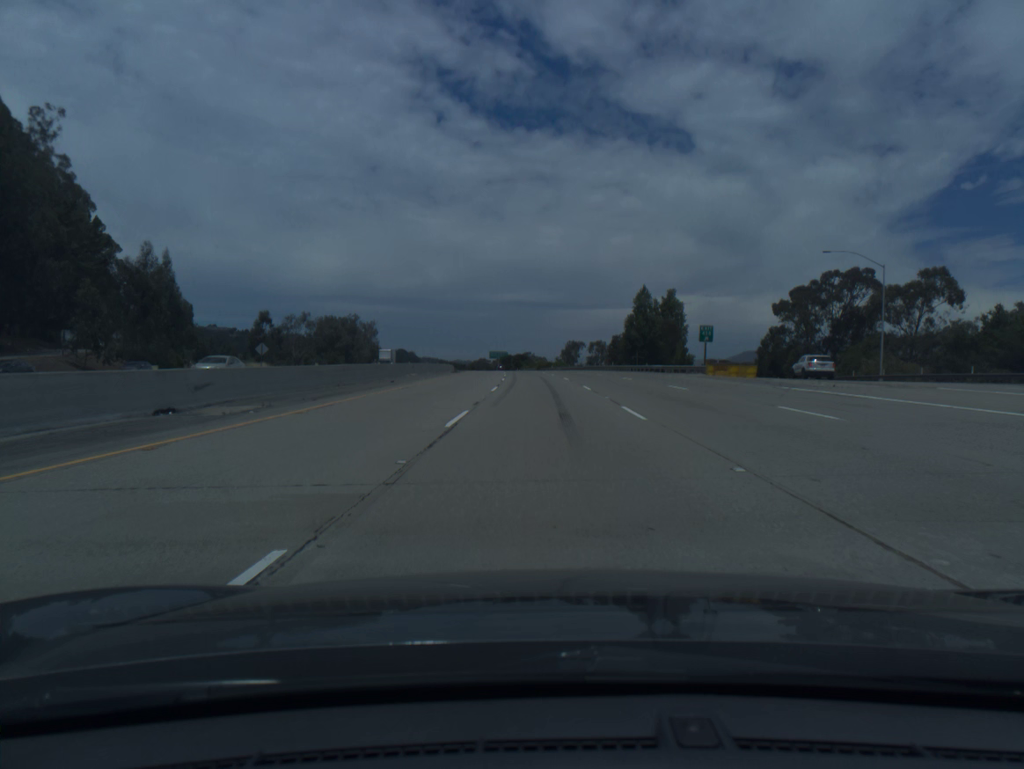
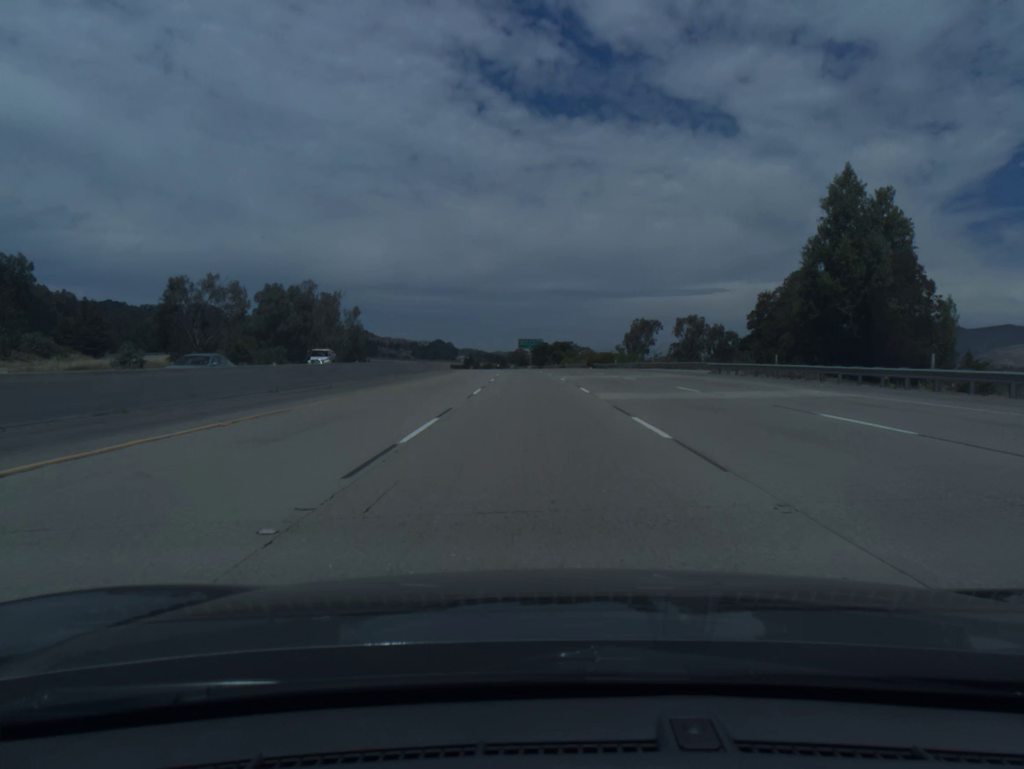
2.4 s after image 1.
(-1.5, +76.6) m; -3°
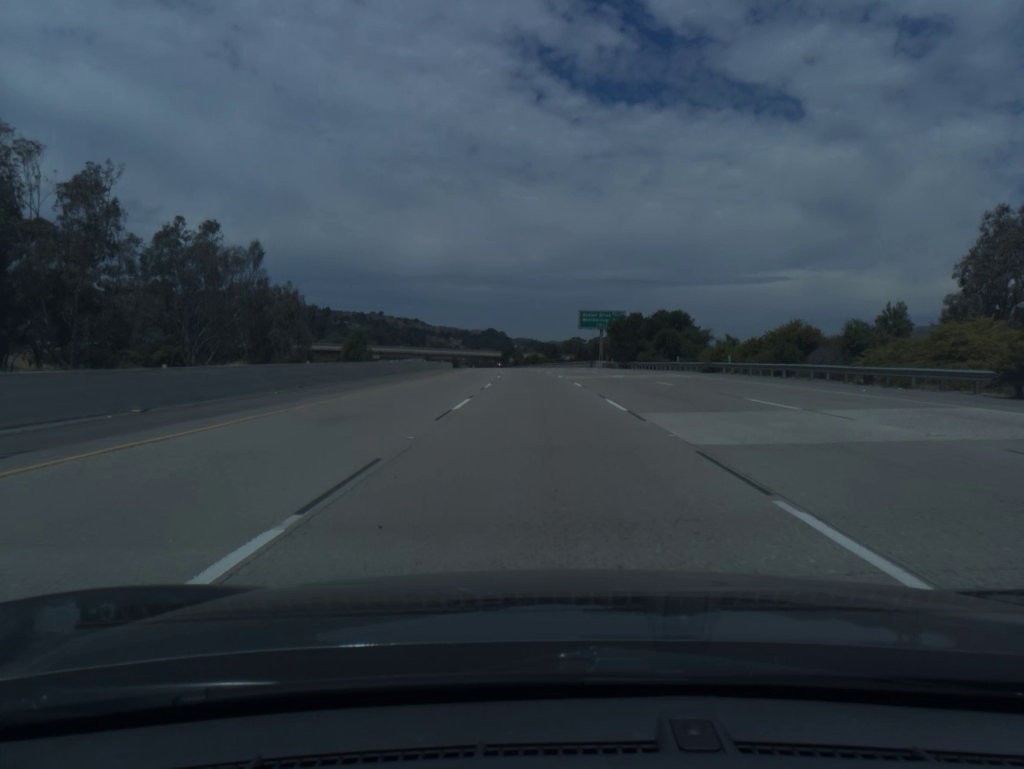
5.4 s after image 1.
(-3.6, +96.3) m; -4°
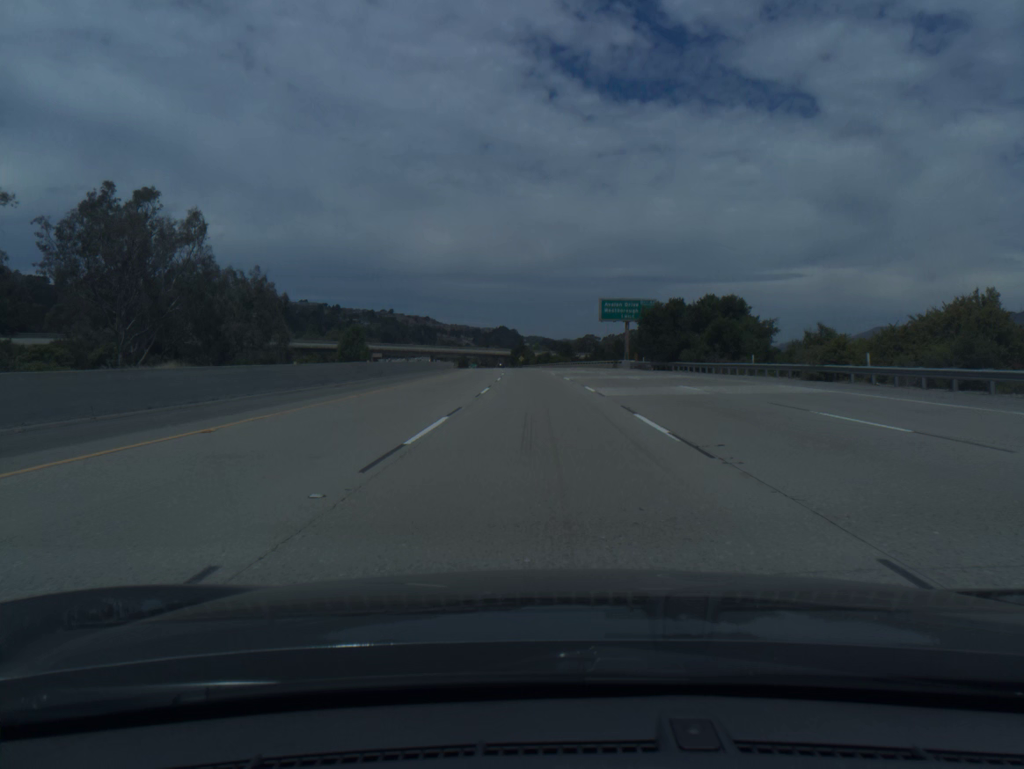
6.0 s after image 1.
(-0.1, +19.3) m; -1°
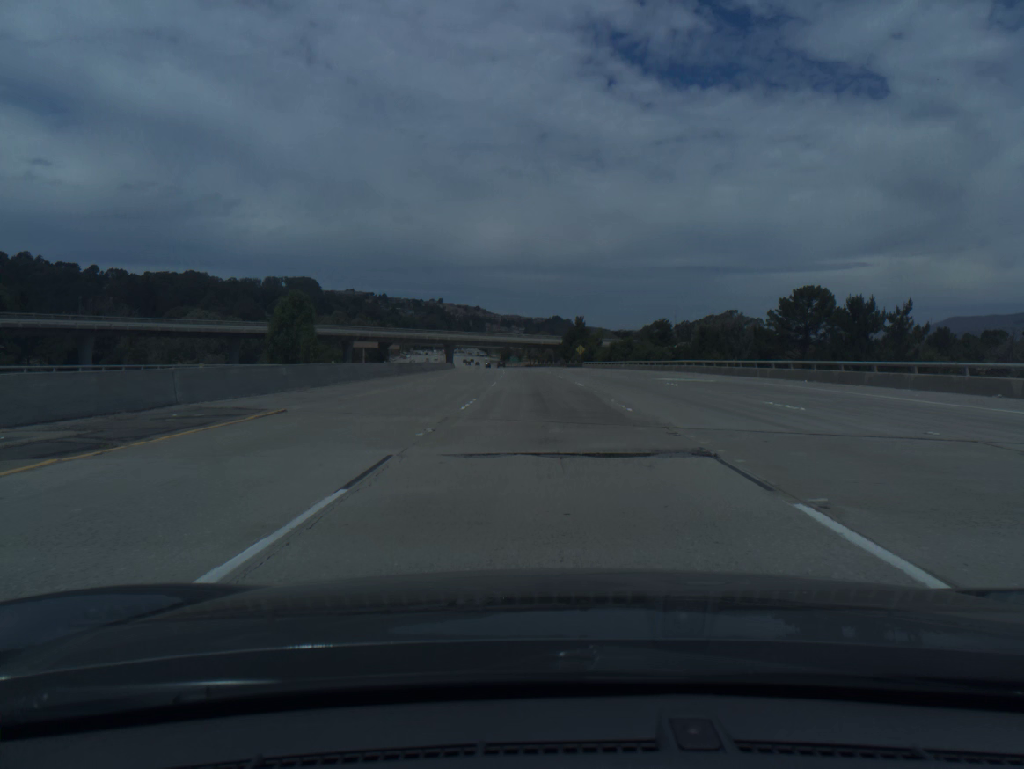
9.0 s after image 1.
(-3.2, +96.7) m; -4°
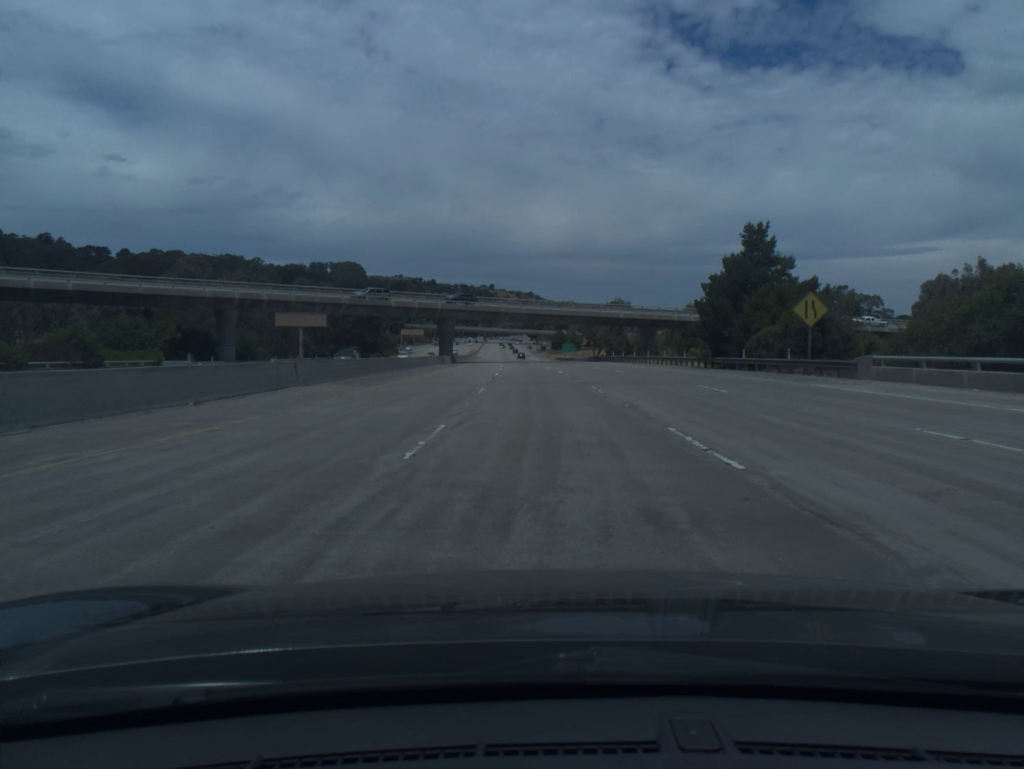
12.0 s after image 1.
(-3.4, +96.4) m; -4°
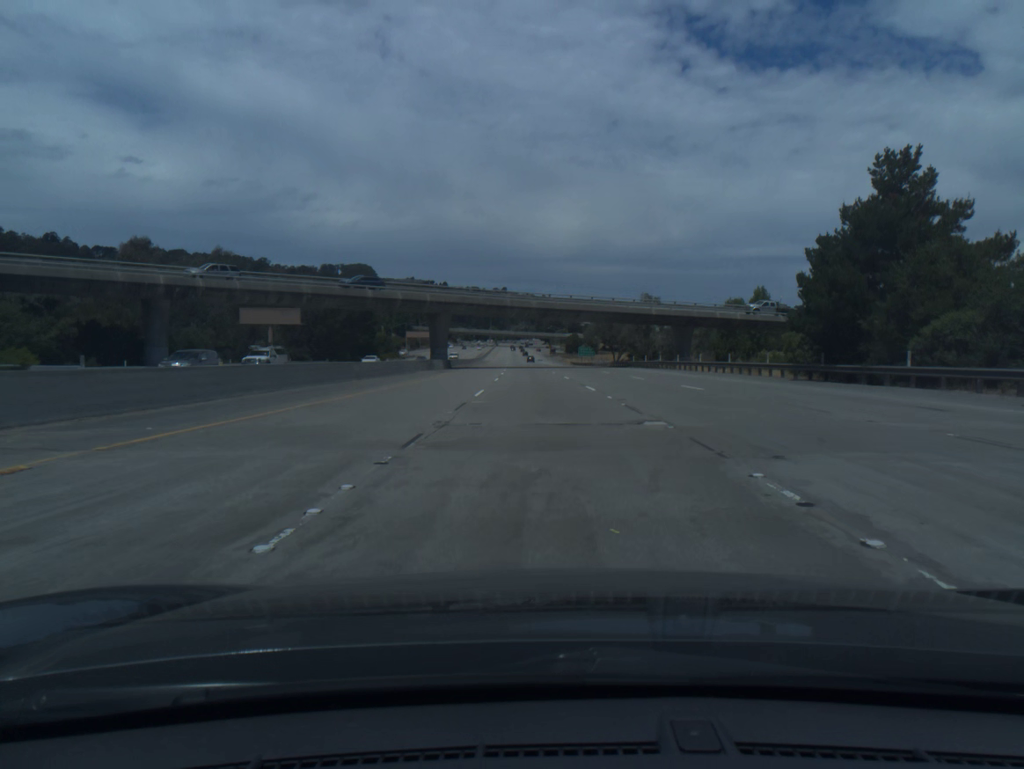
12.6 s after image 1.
(-0.2, +19.3) m; -1°
